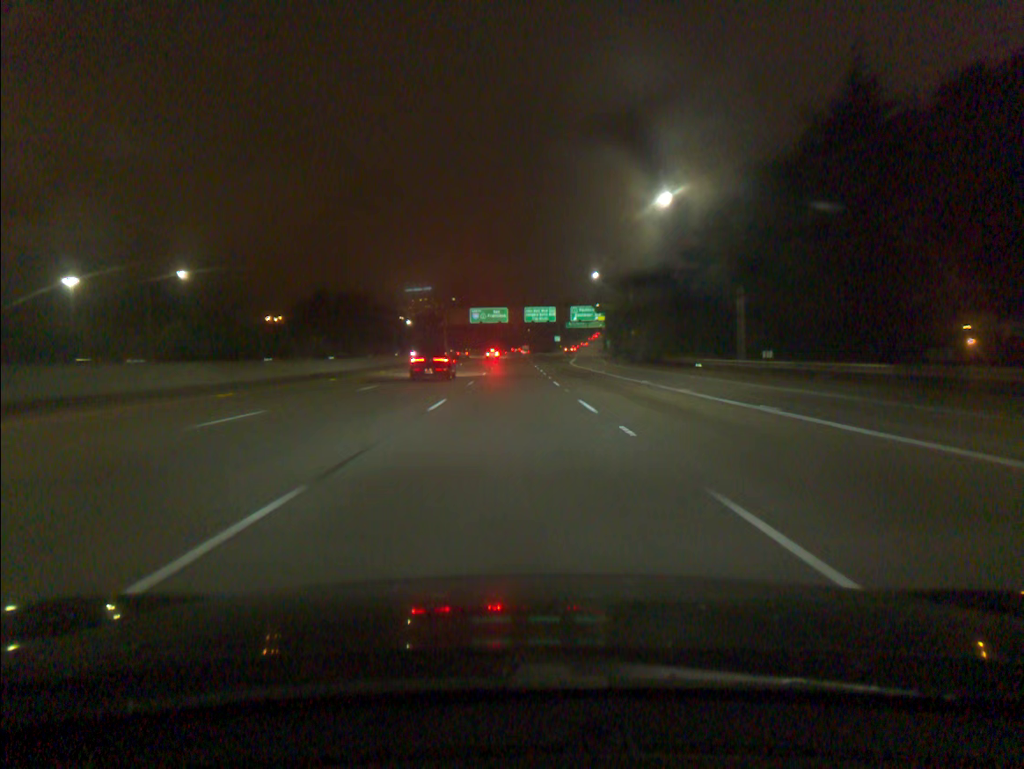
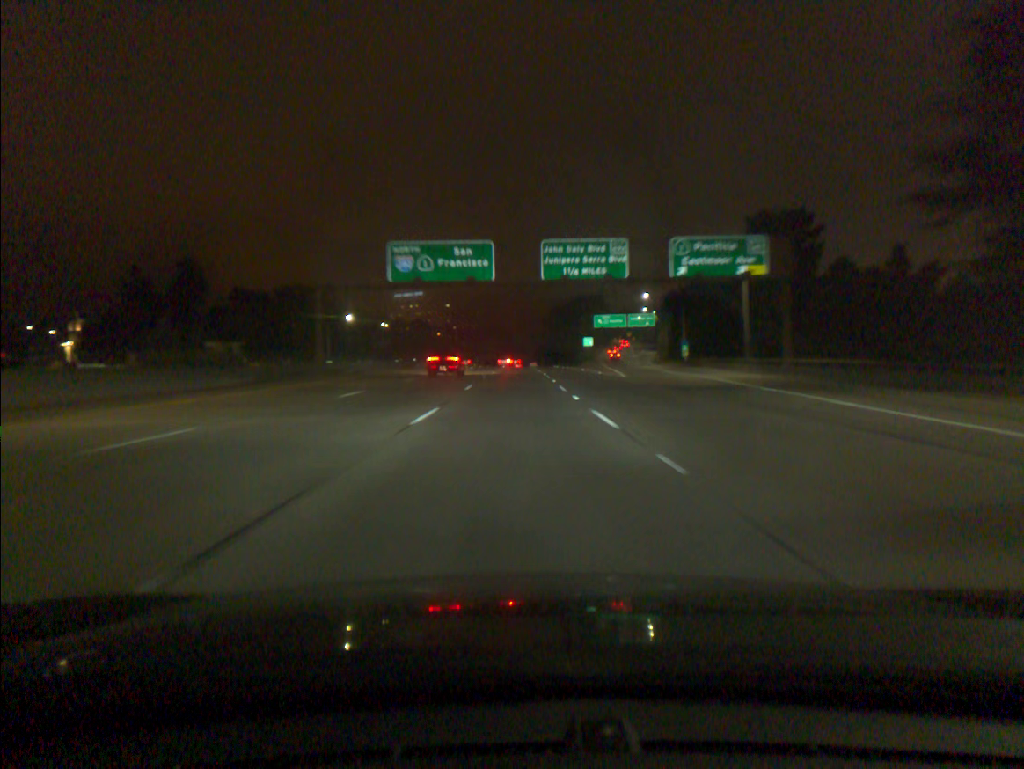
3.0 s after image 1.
(-0.4, +90.9) m; 0°
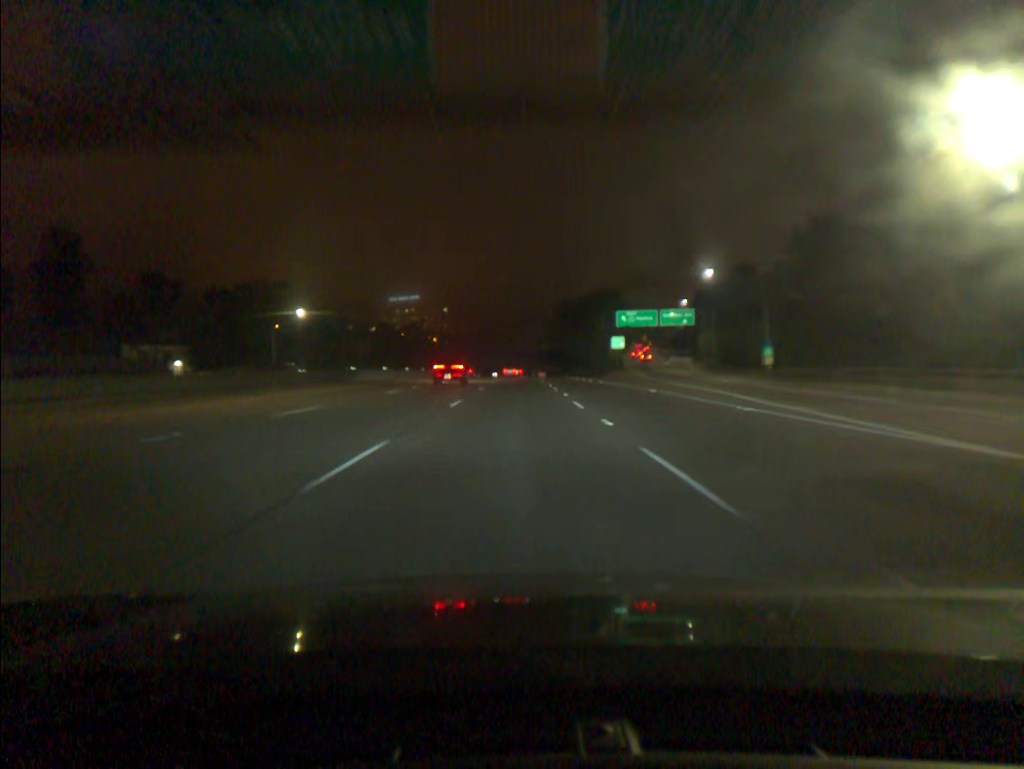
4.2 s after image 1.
(0.0, +36.3) m; 0°
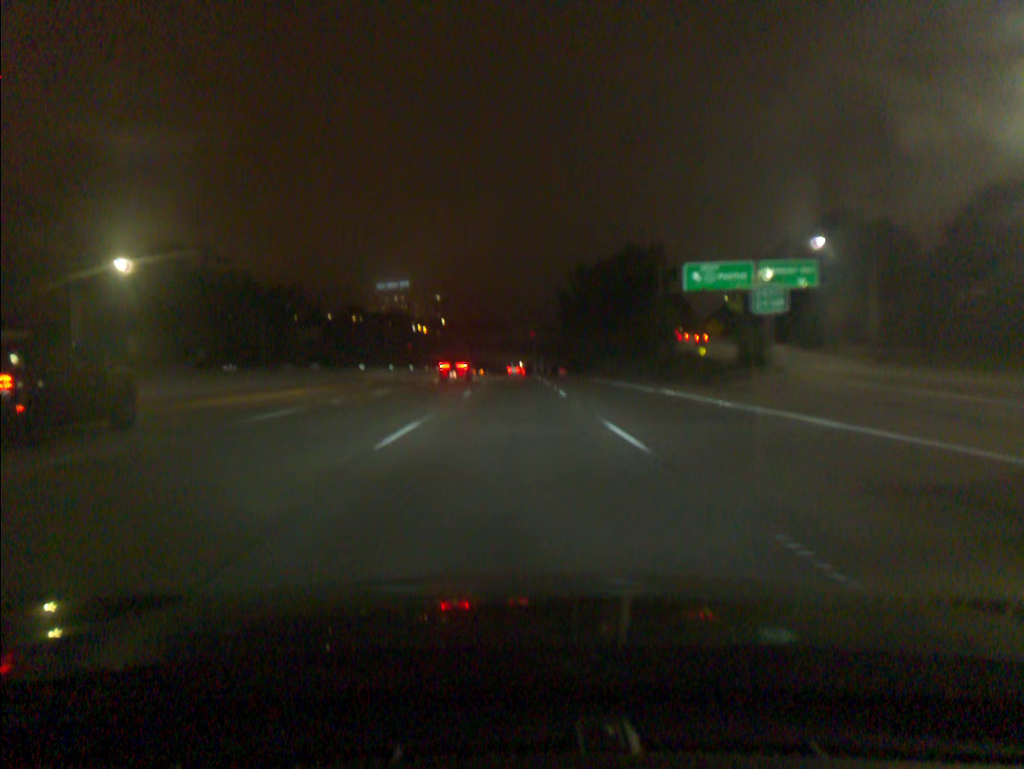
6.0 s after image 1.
(+0.1, +54.5) m; 0°
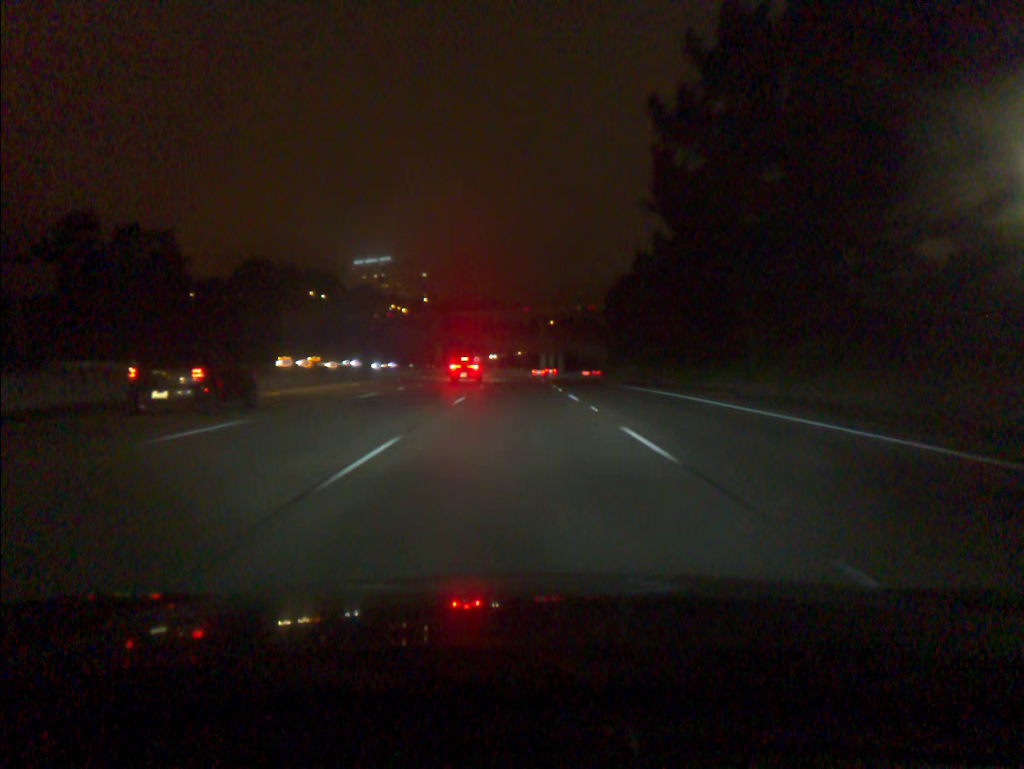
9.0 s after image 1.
(-0.2, +91.6) m; 0°
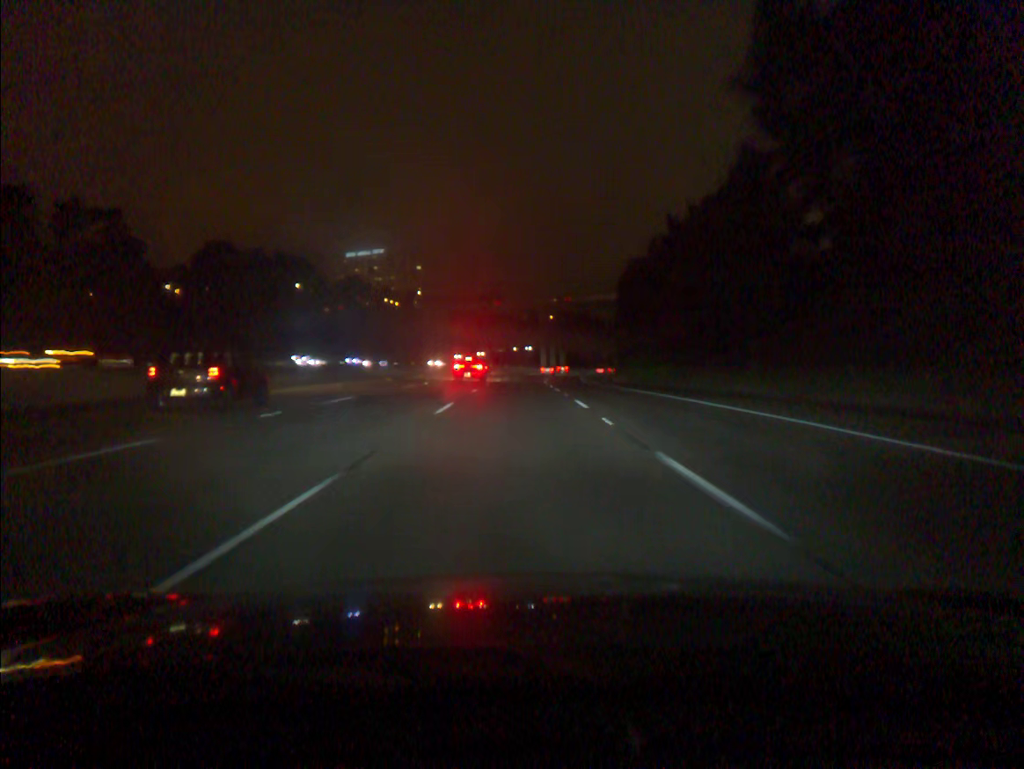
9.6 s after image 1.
(0.0, +18.4) m; 0°
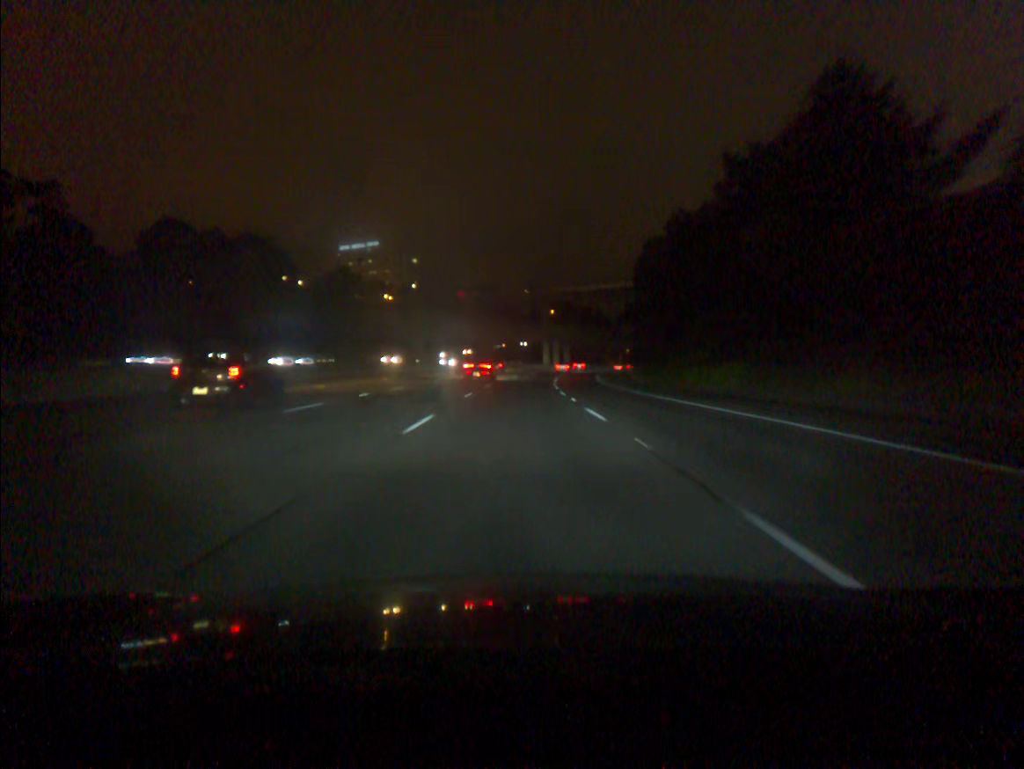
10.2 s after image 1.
(0.0, +18.4) m; 0°
